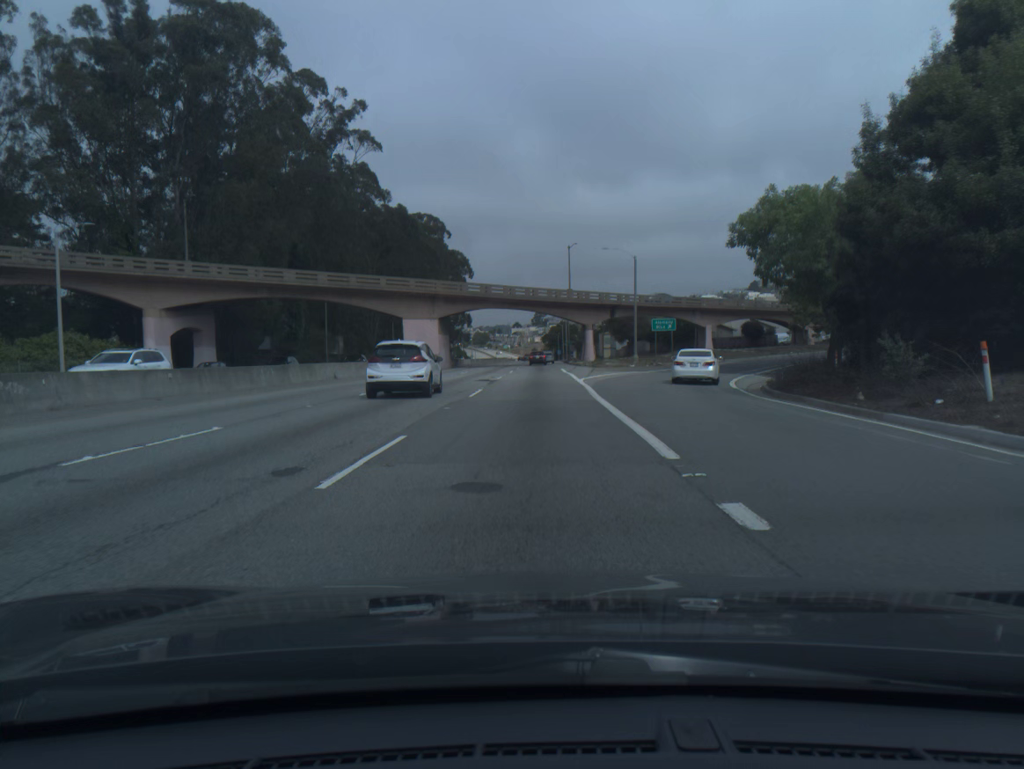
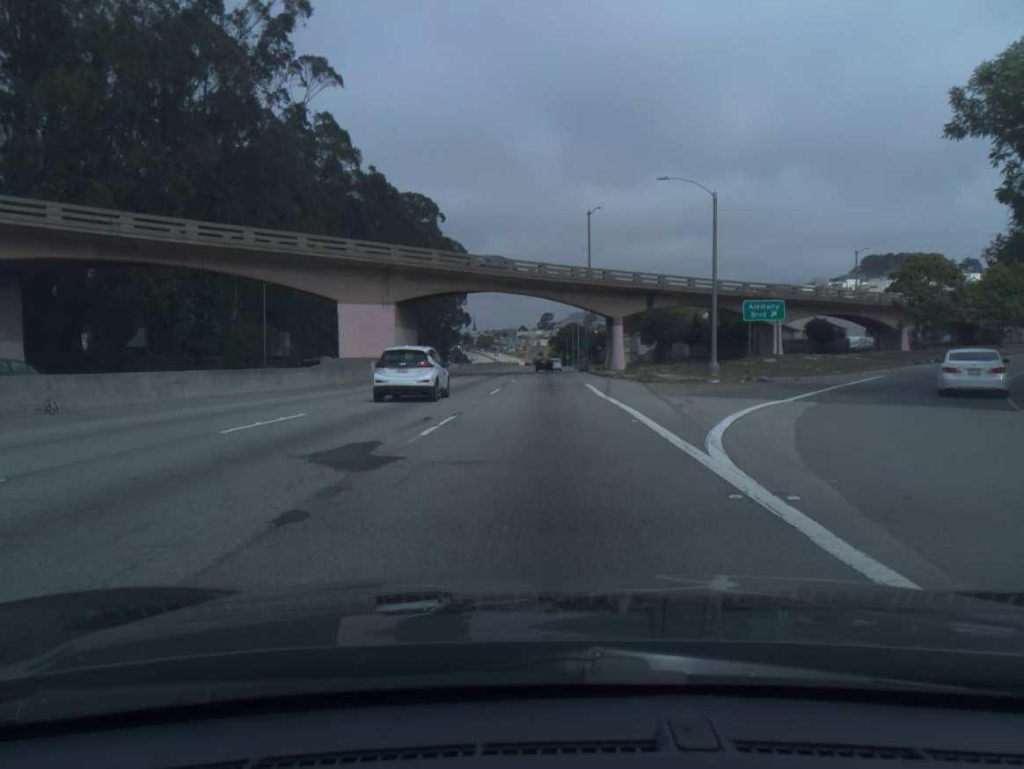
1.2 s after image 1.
(-0.1, +25.8) m; 0°
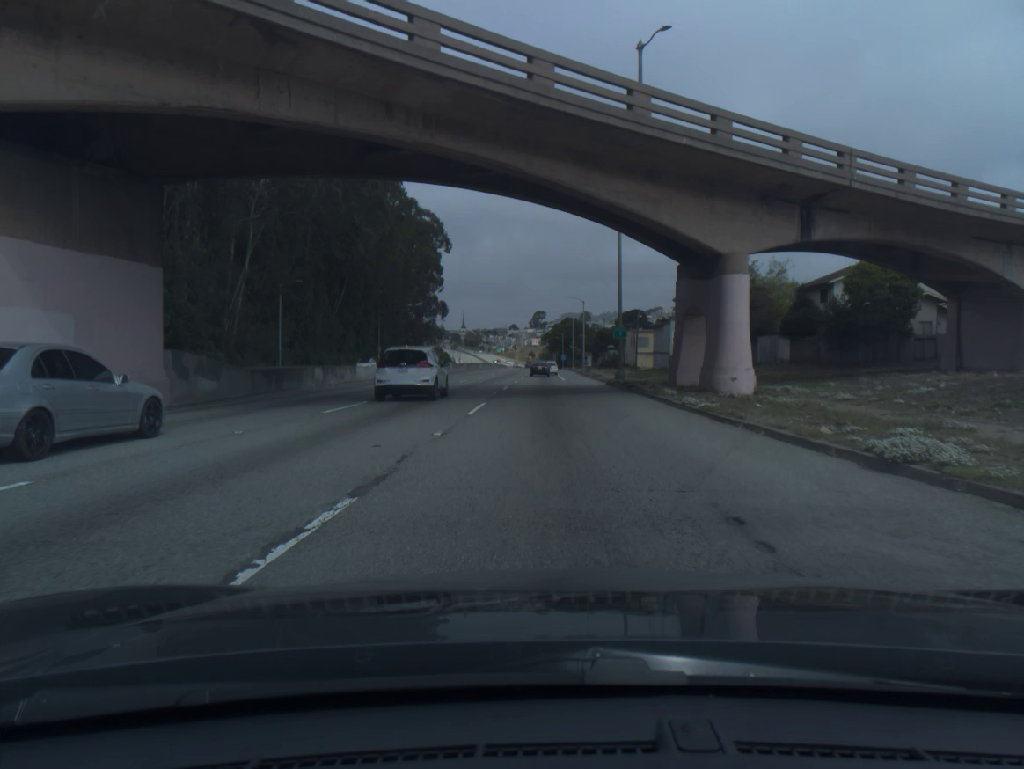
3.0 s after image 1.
(+0.2, +38.7) m; +1°
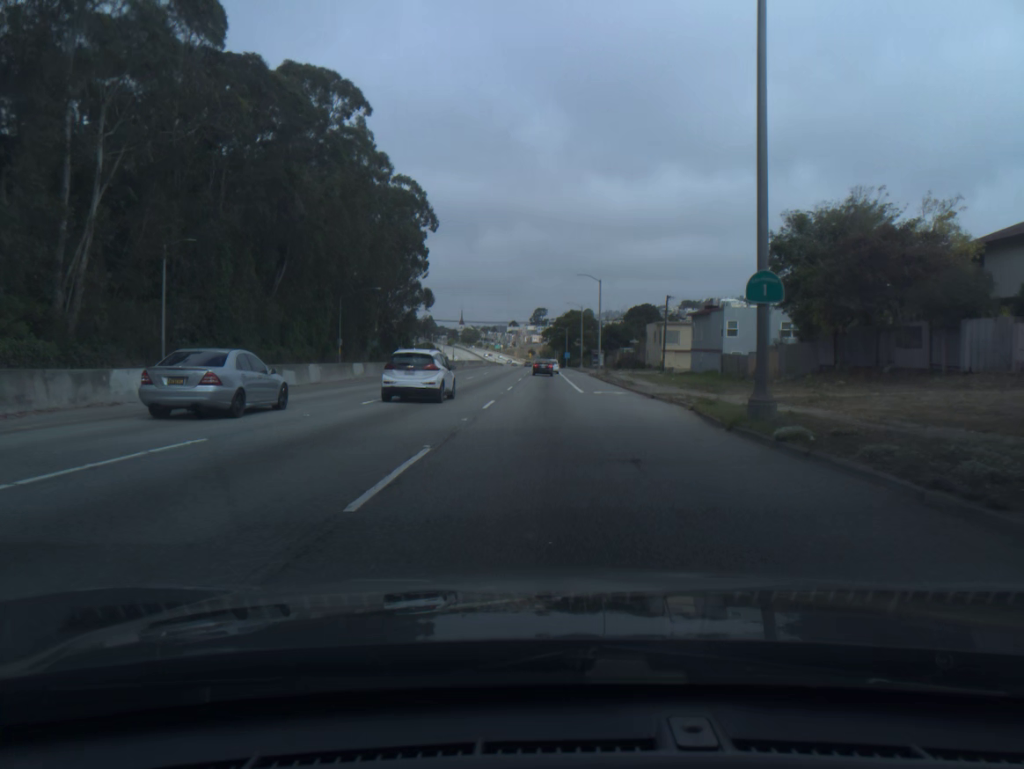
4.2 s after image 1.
(0.0, +25.8) m; 0°
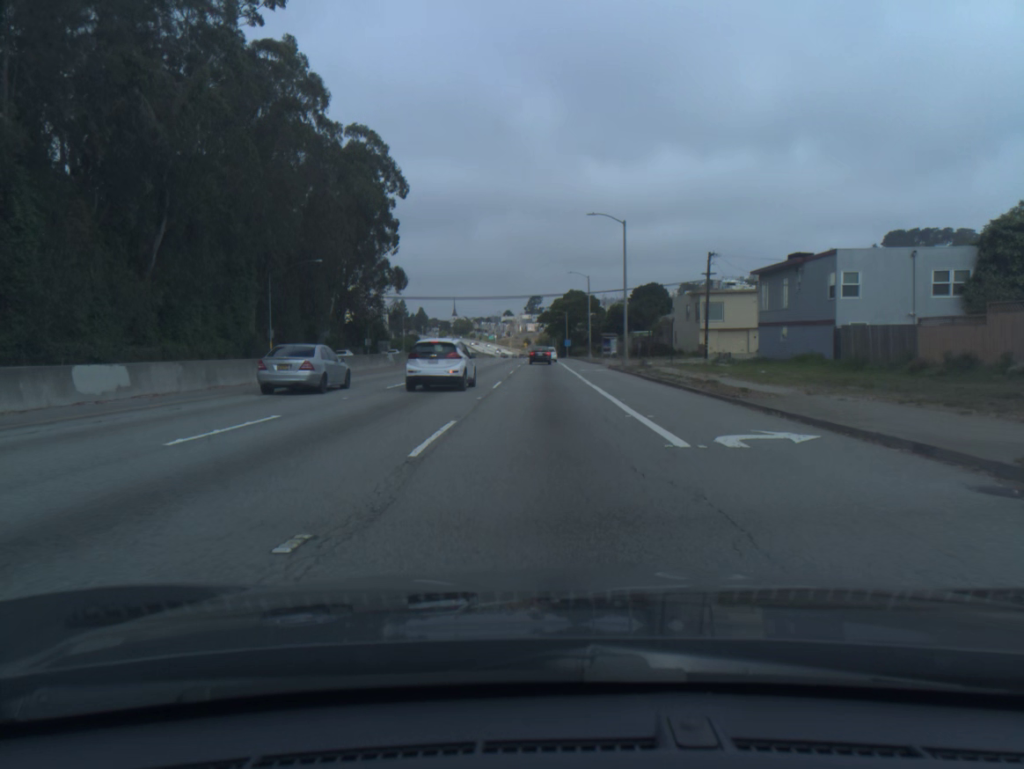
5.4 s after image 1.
(+0.1, +26.0) m; 0°
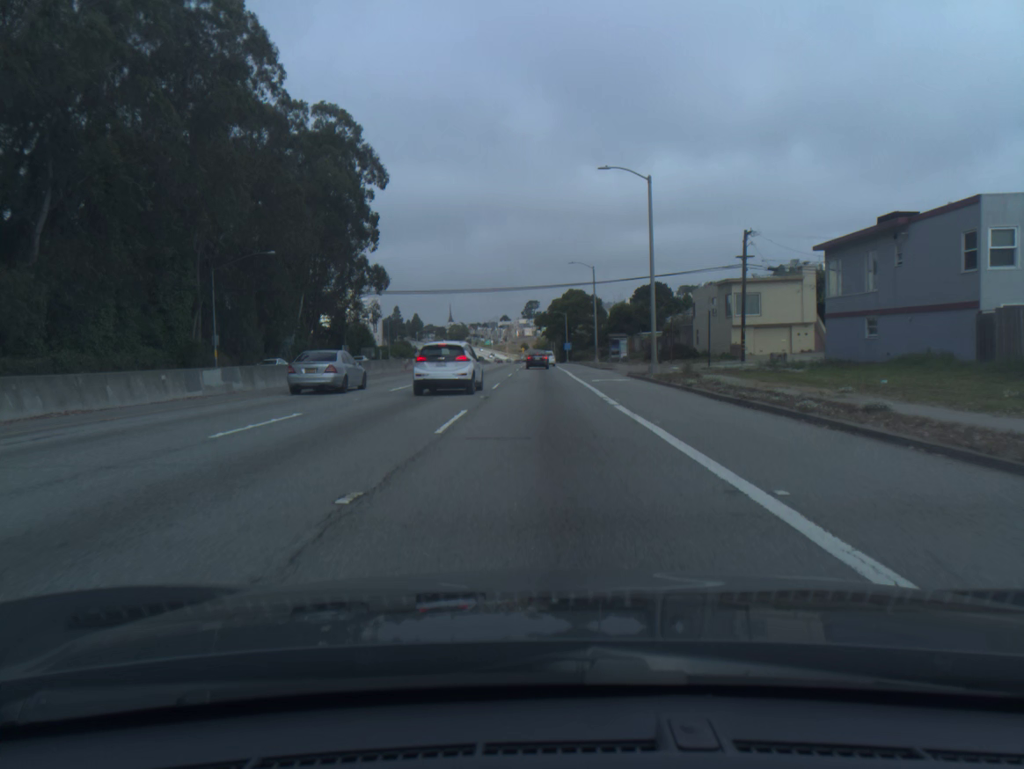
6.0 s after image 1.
(0.0, +13.2) m; 0°
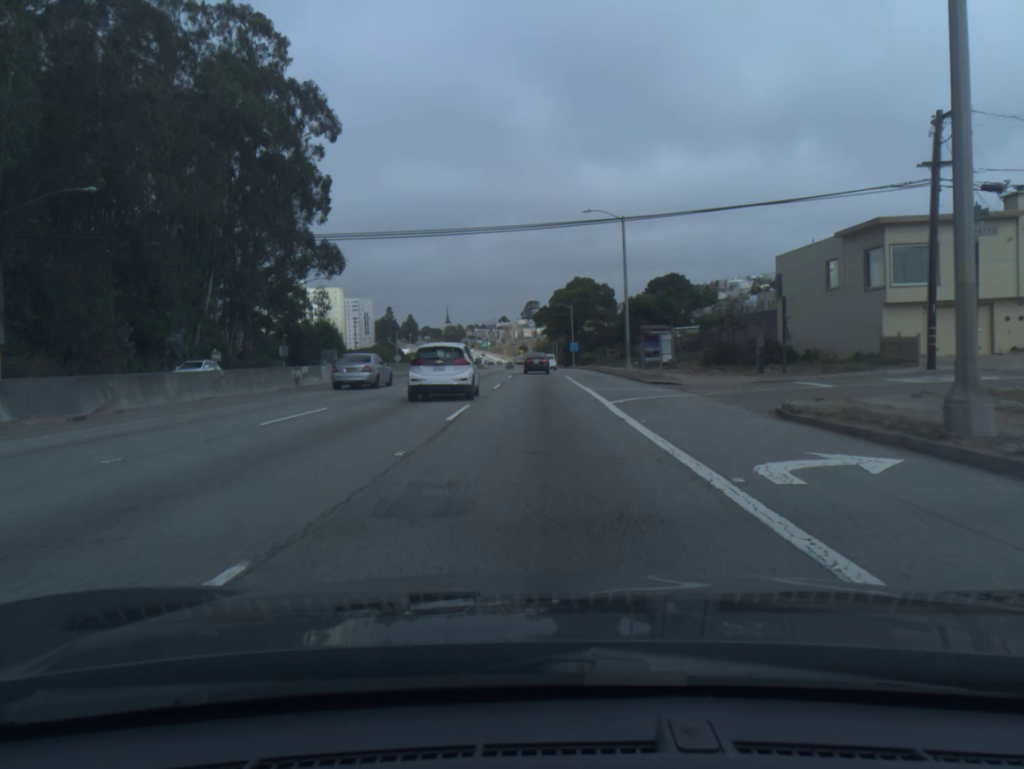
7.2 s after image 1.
(+0.1, +26.7) m; 0°
